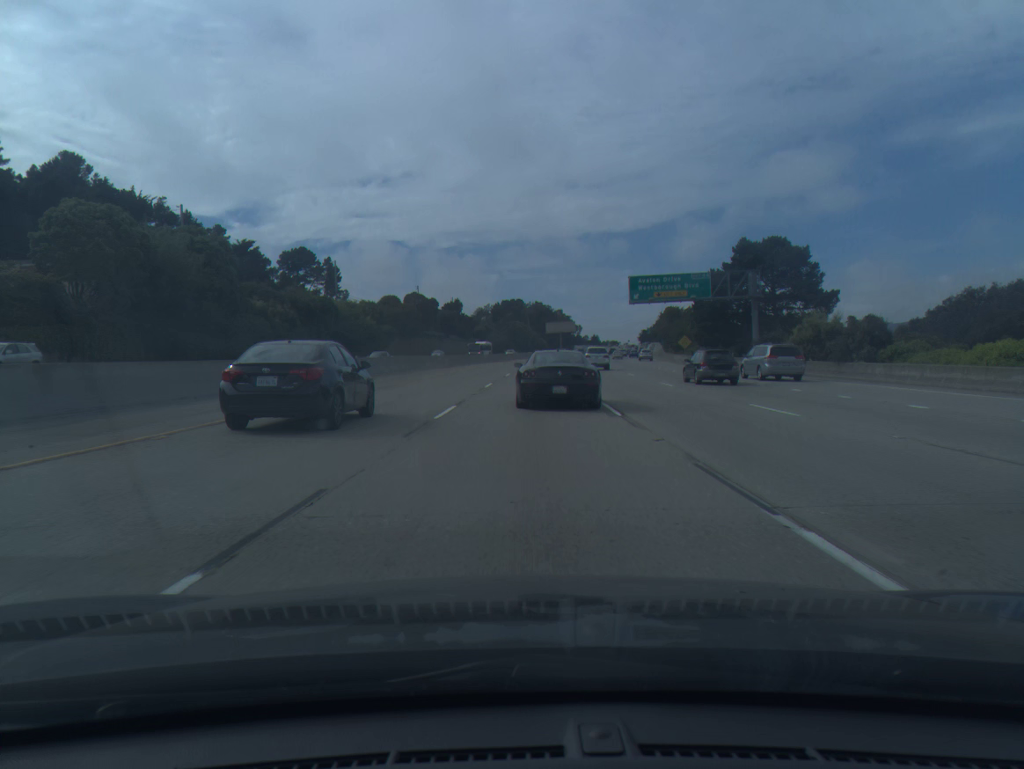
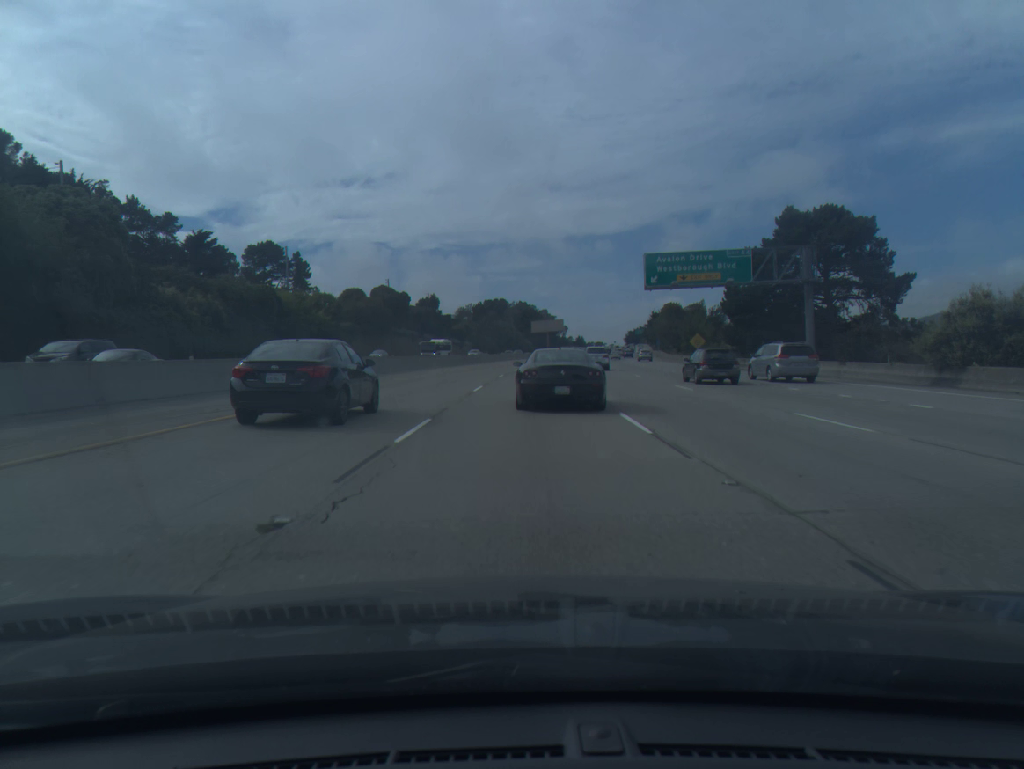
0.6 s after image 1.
(+0.2, +19.0) m; +1°
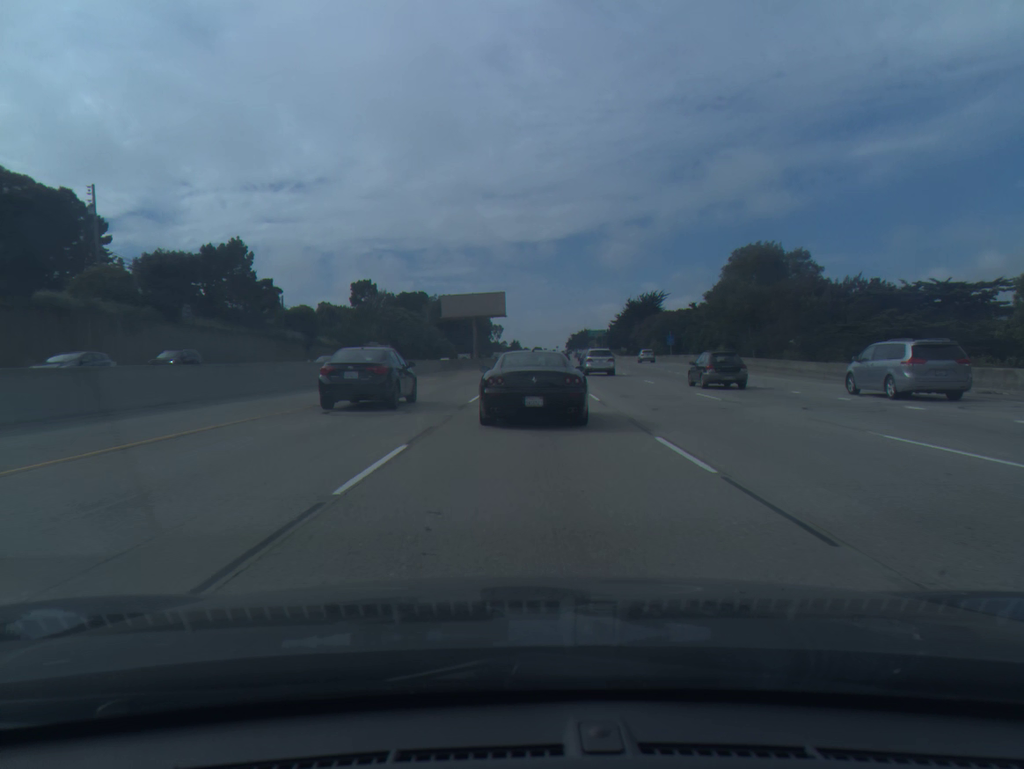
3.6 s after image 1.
(+4.0, +91.4) m; +5°
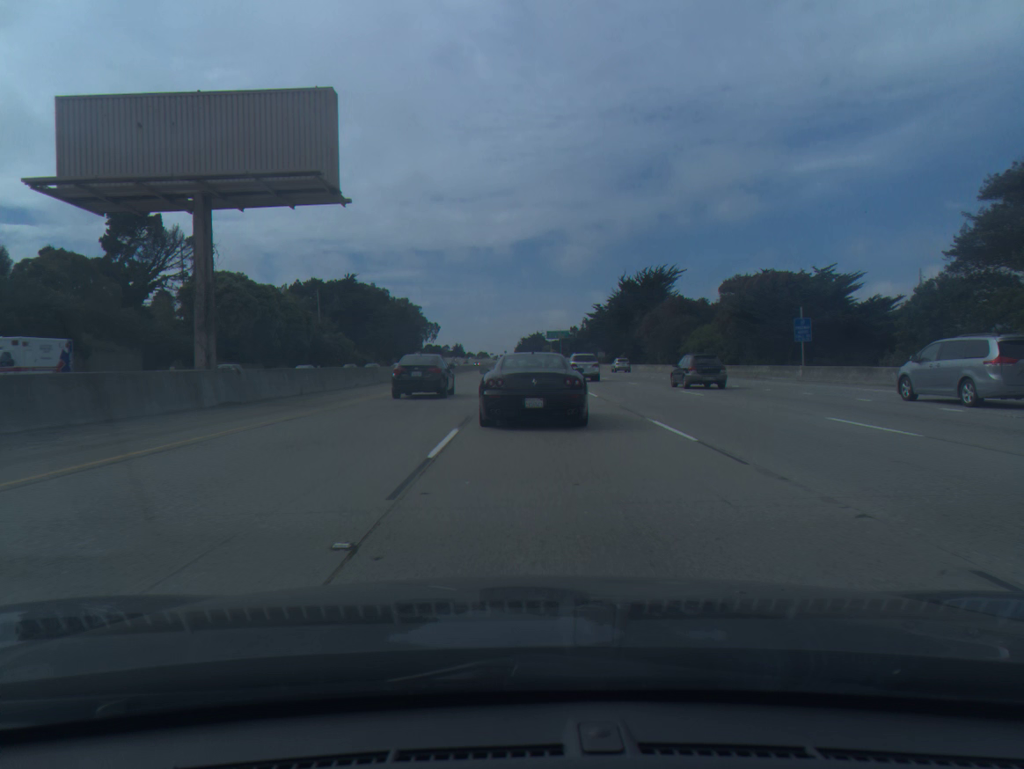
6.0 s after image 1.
(+2.1, +70.0) m; +4°
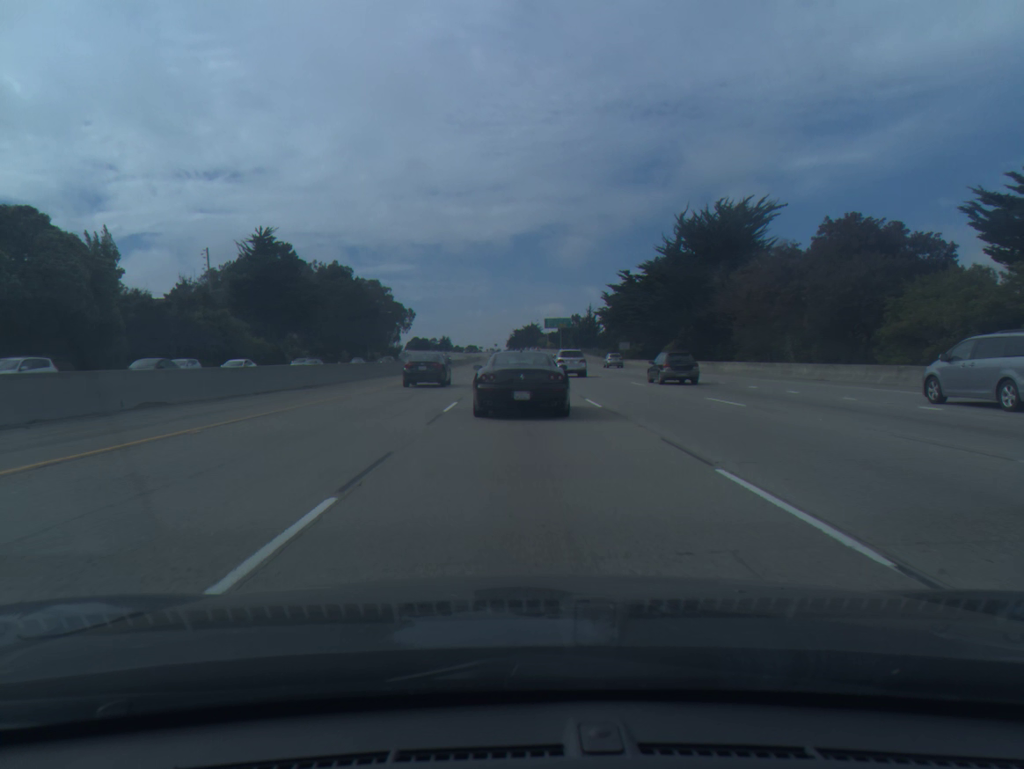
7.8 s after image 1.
(+0.6, +50.9) m; +1°
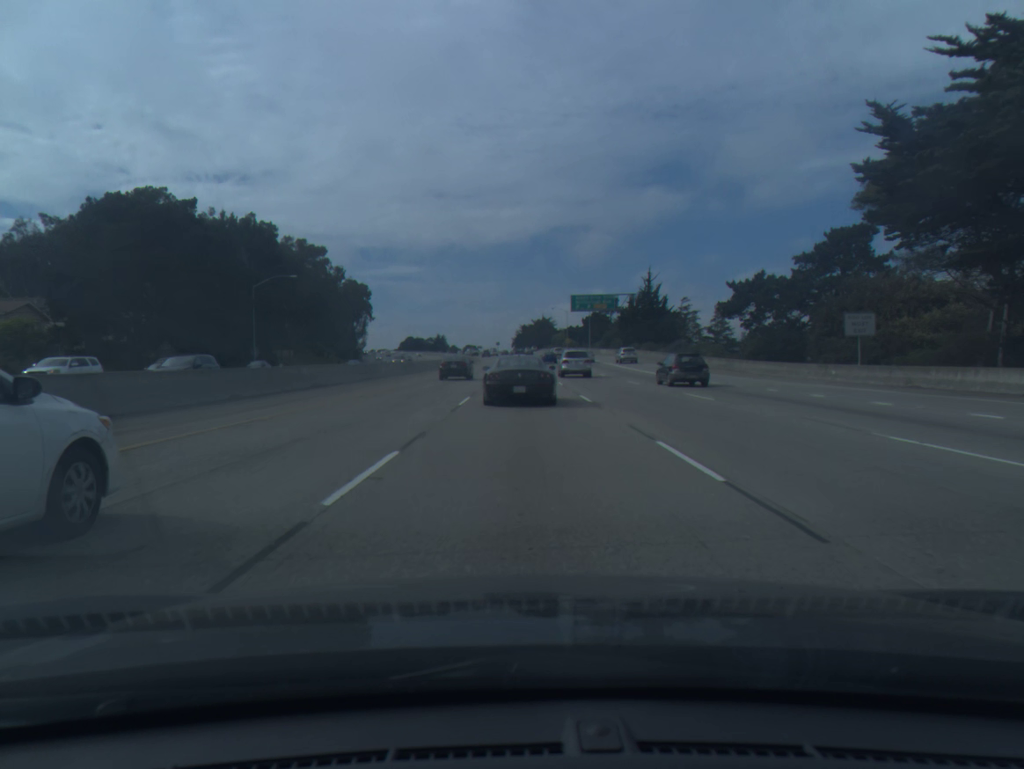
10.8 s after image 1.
(-0.3, +84.1) m; 0°
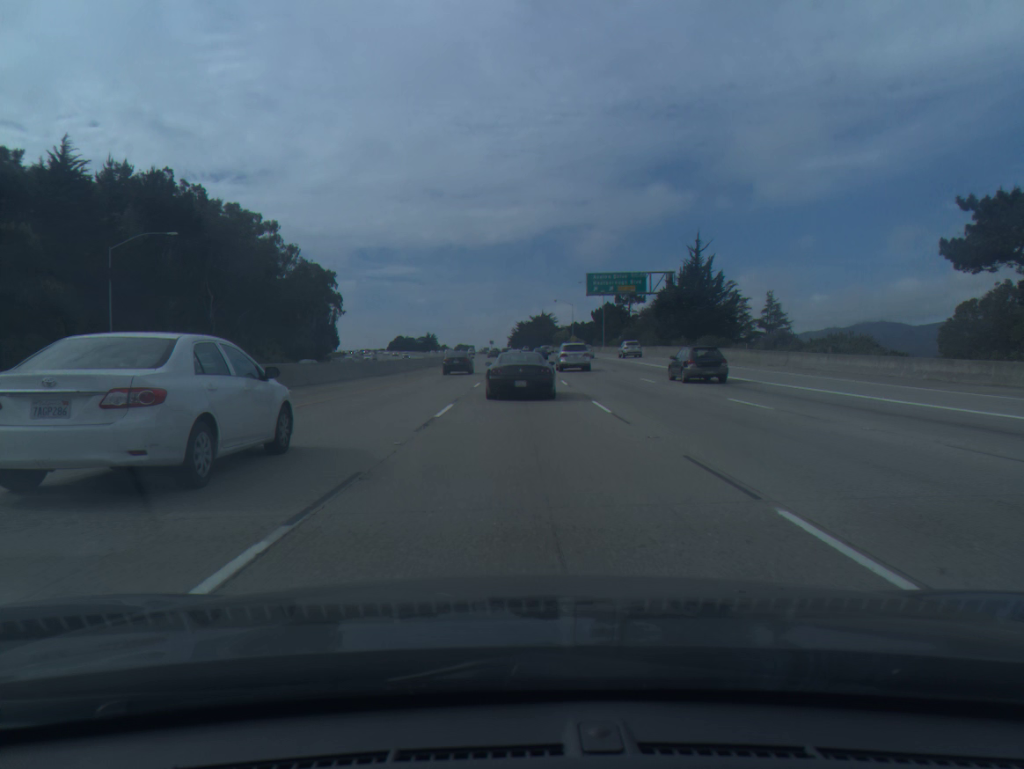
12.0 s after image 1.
(0.0, +34.5) m; 0°
